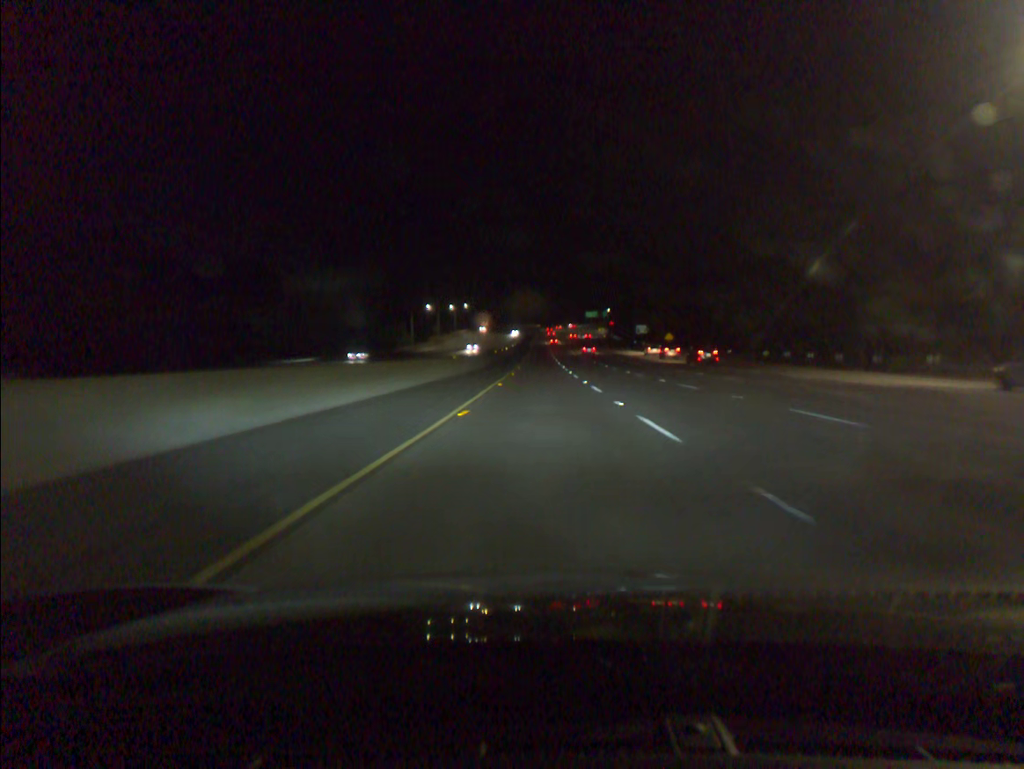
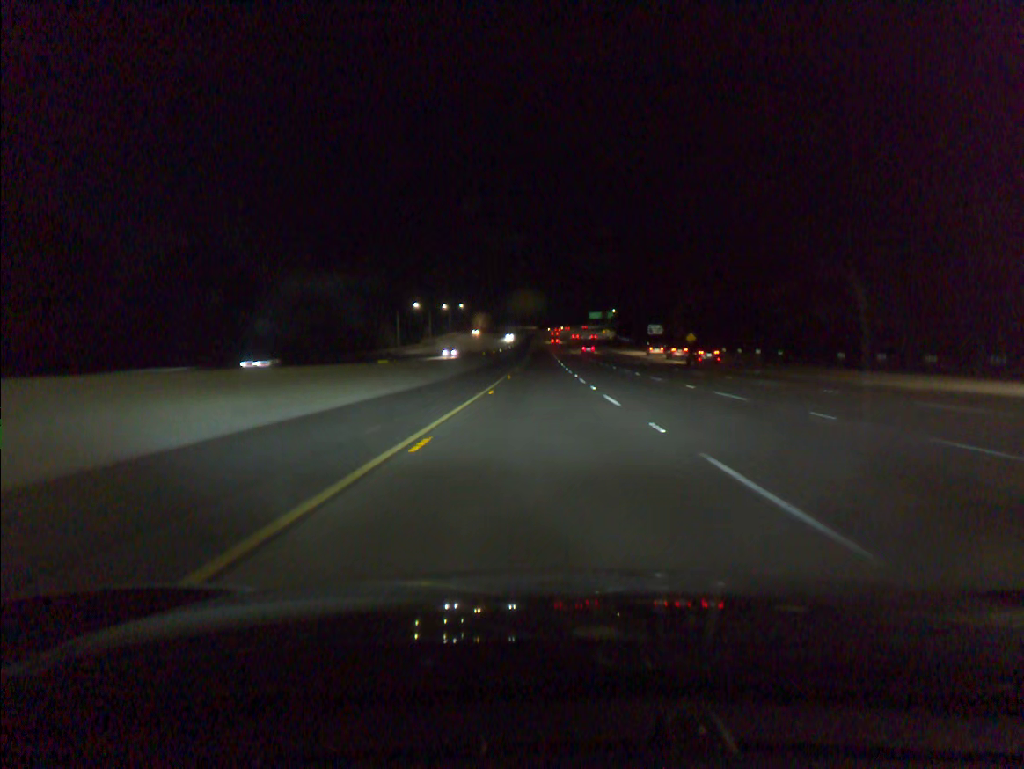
(0.0, +20.4) m; 0°
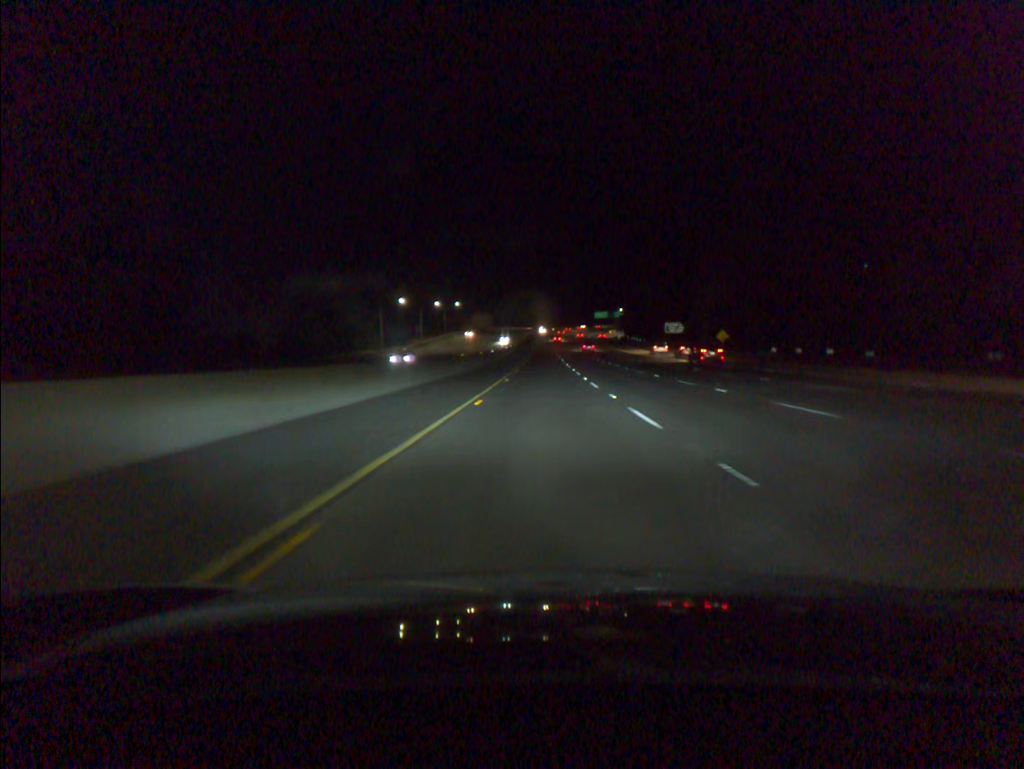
(0.0, +20.4) m; 0°
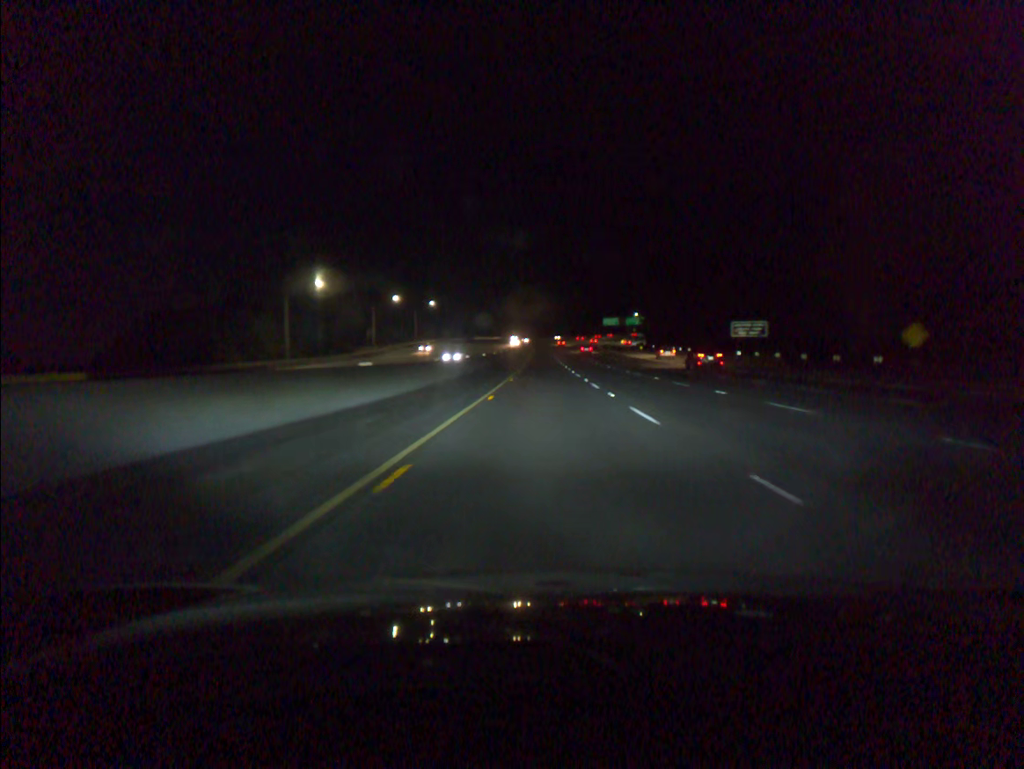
(0.0, +55.7) m; 0°
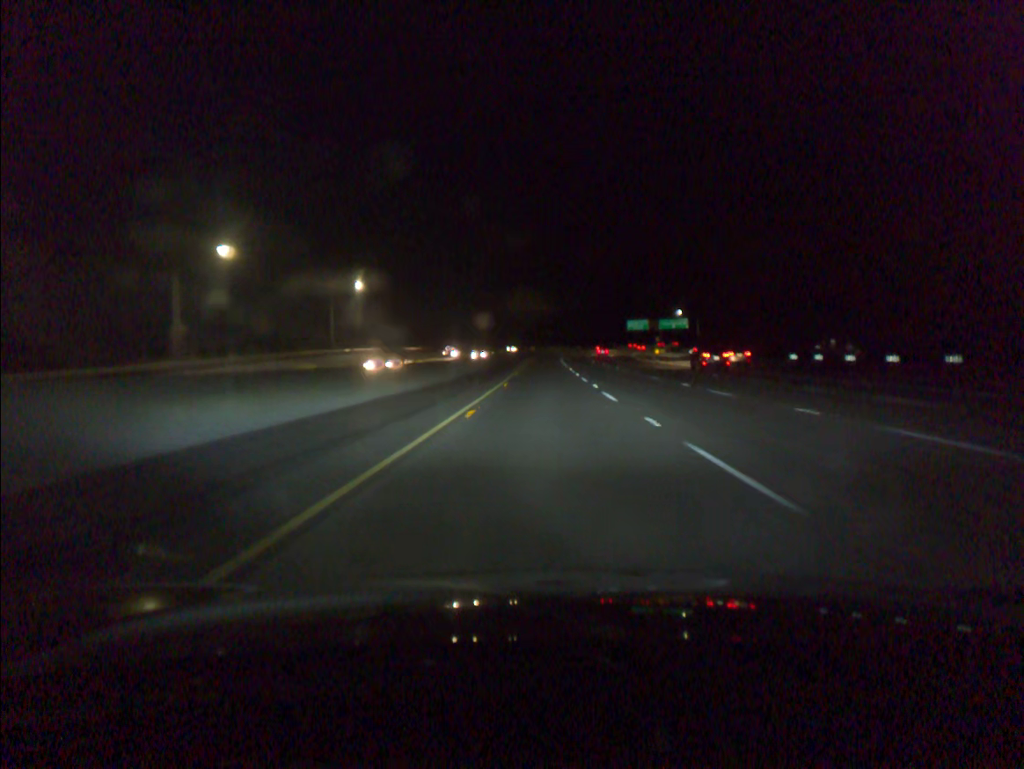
(+0.1, +78.7) m; 0°
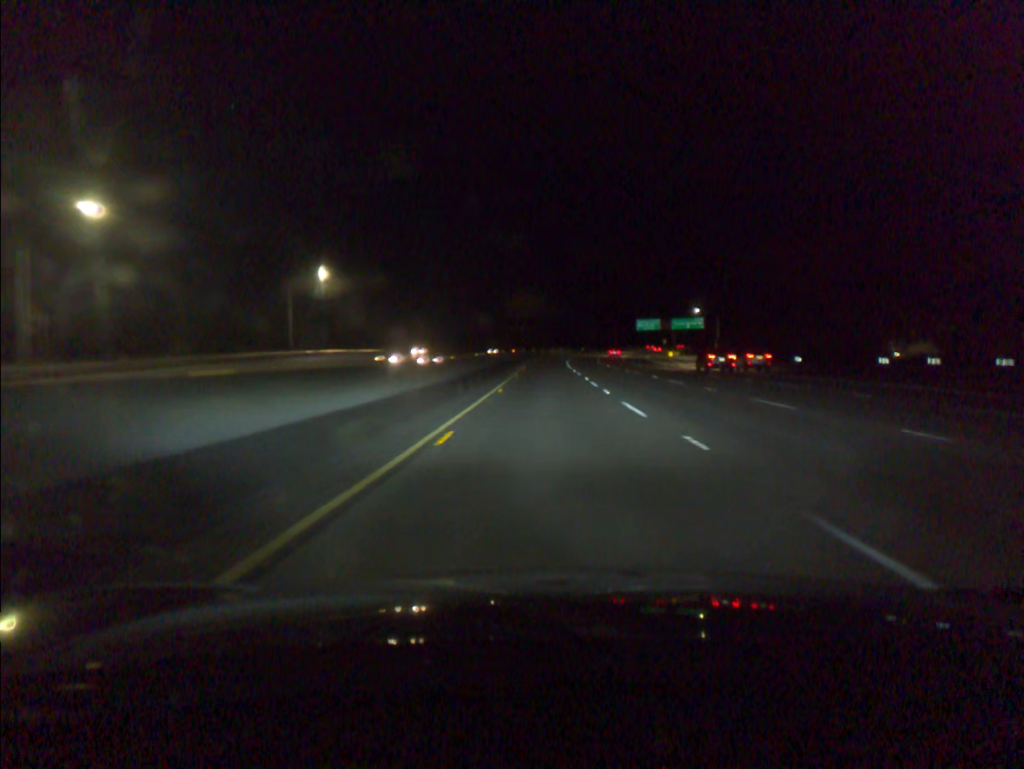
(0.0, +19.5) m; 0°
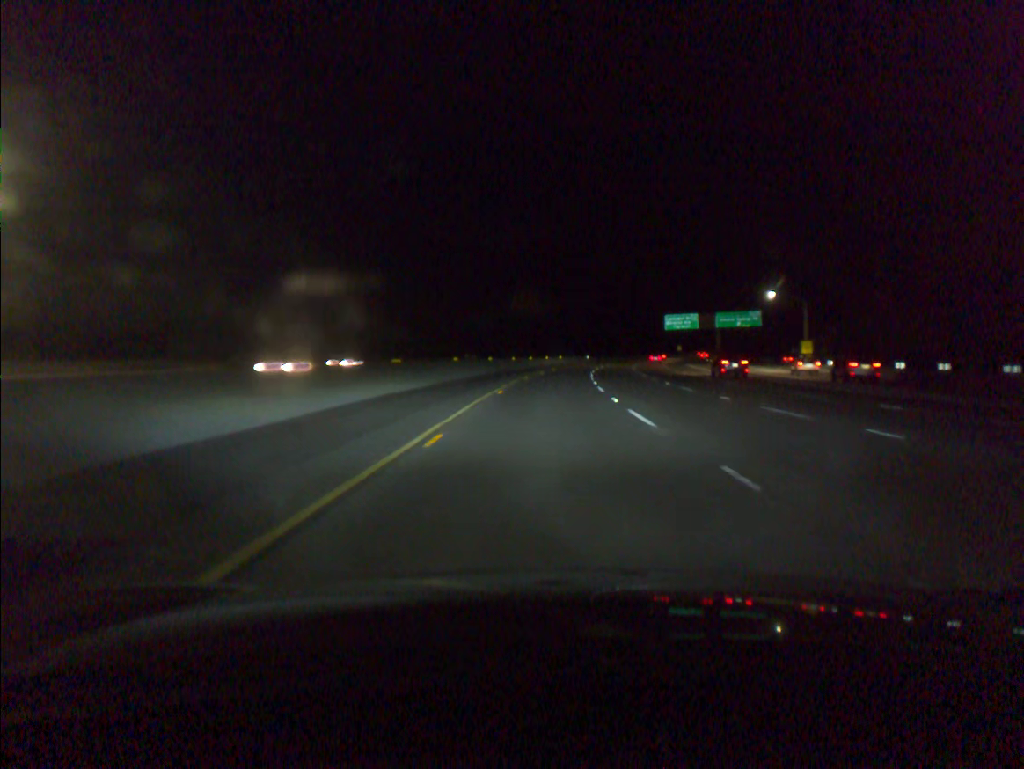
(+0.3, +58.5) m; +1°
